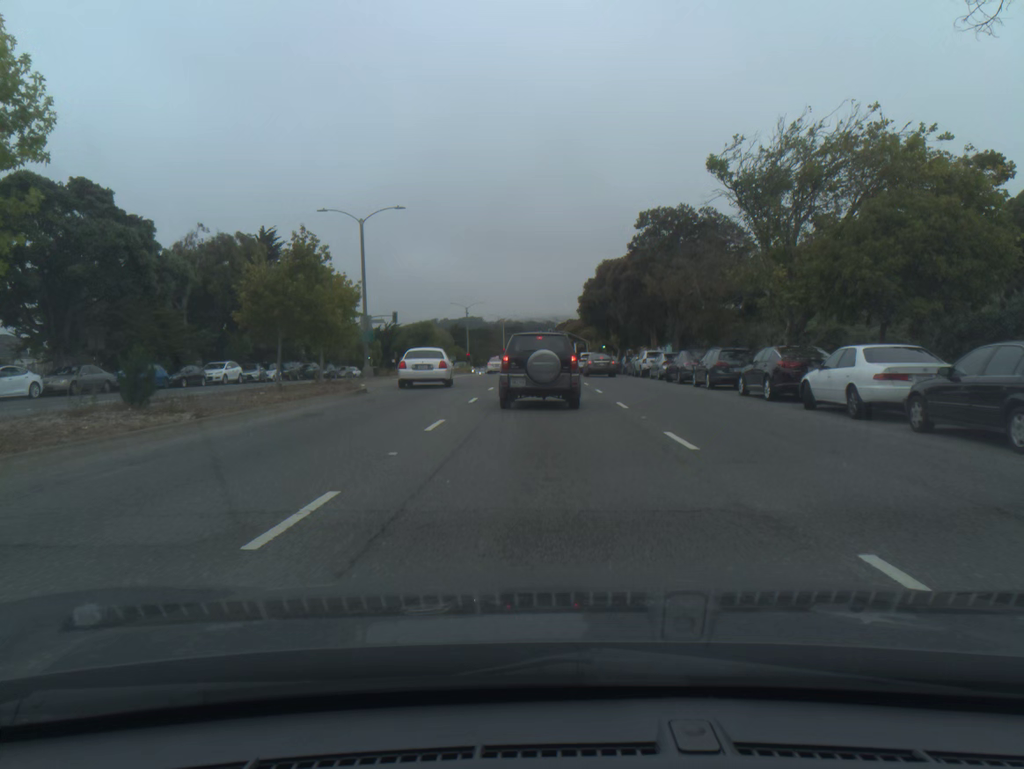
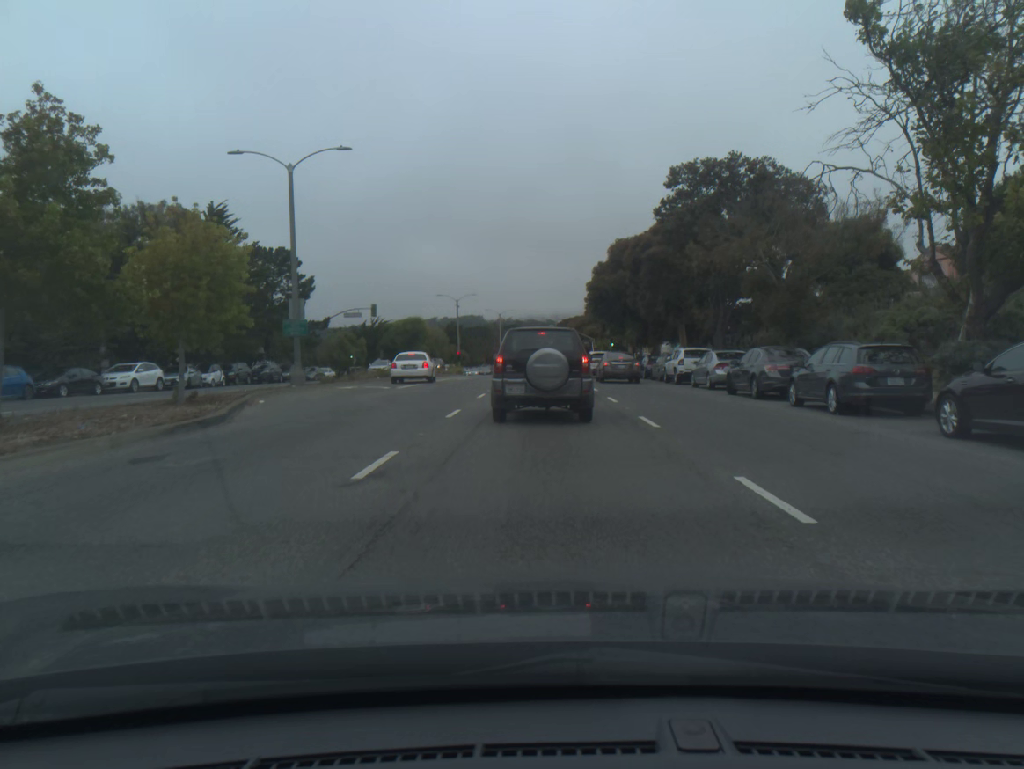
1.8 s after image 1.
(0.0, +12.2) m; 0°
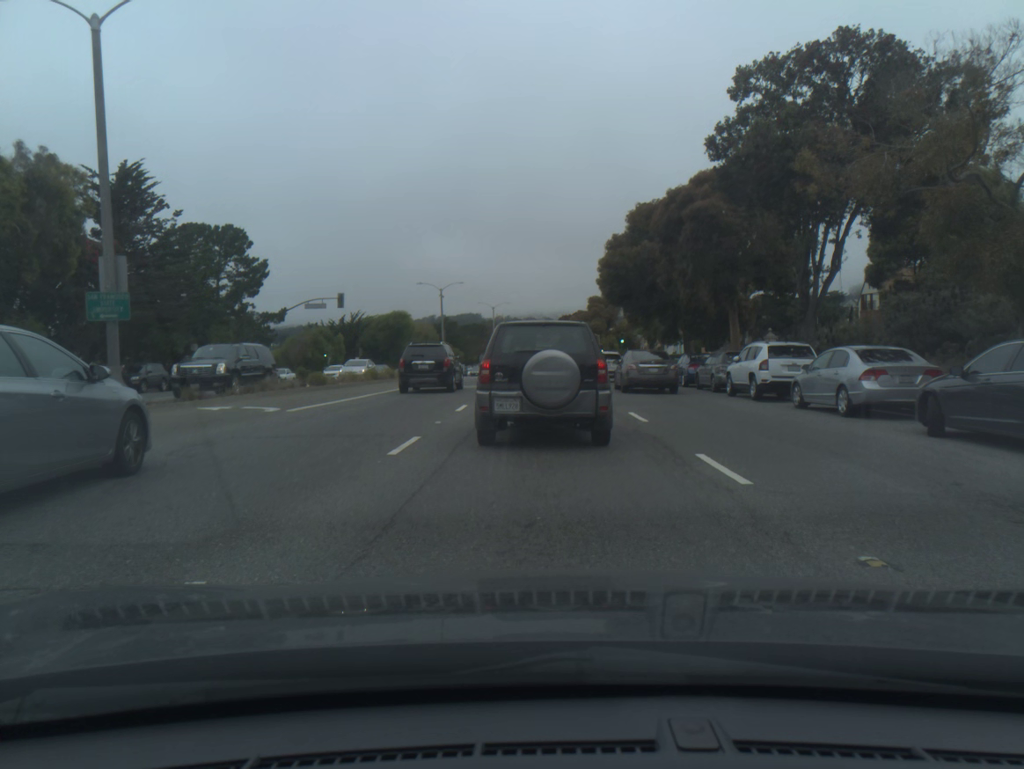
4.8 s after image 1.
(0.0, +13.0) m; 0°
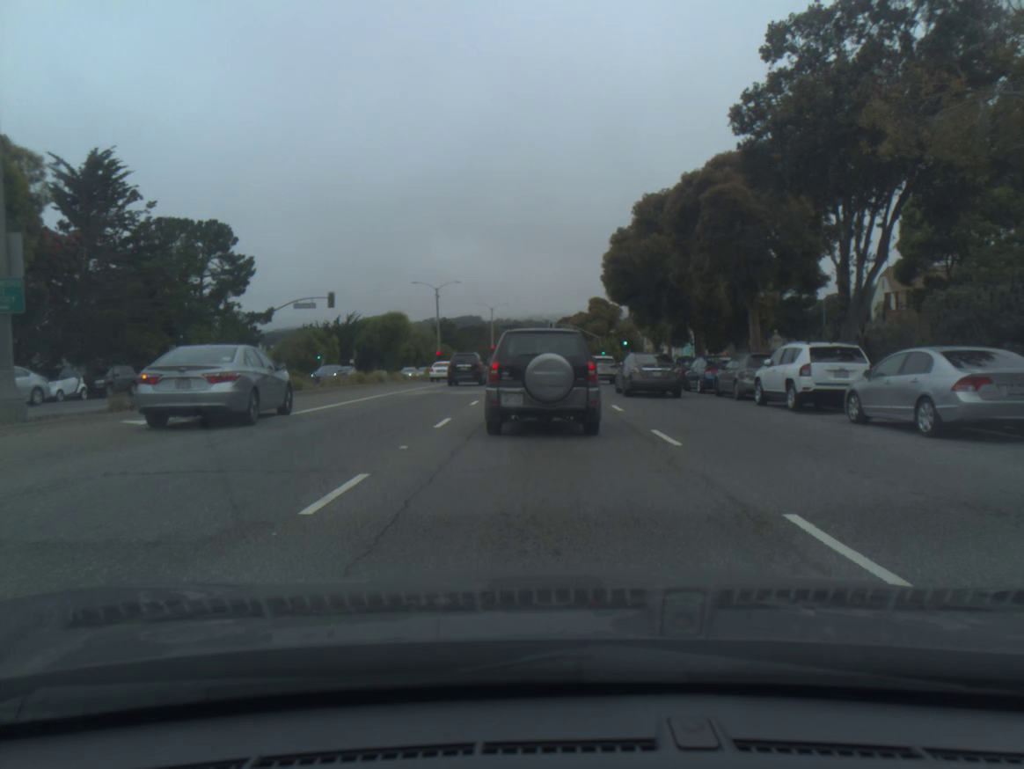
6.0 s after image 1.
(0.0, +3.4) m; 0°
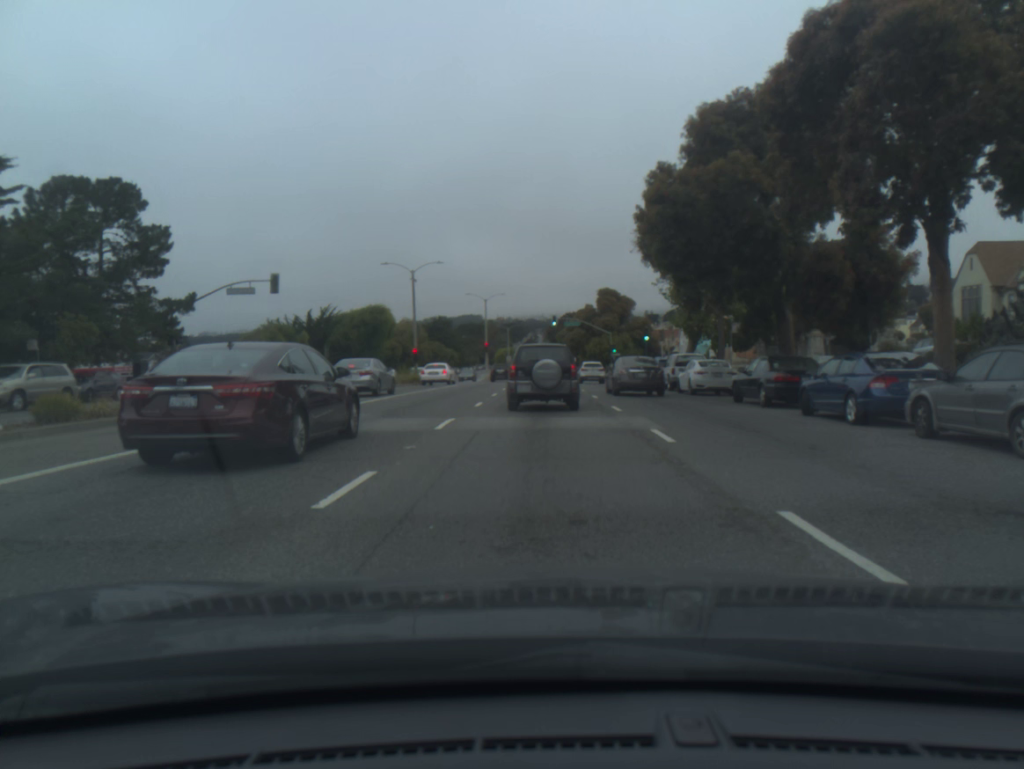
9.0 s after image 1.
(0.0, +13.9) m; 0°
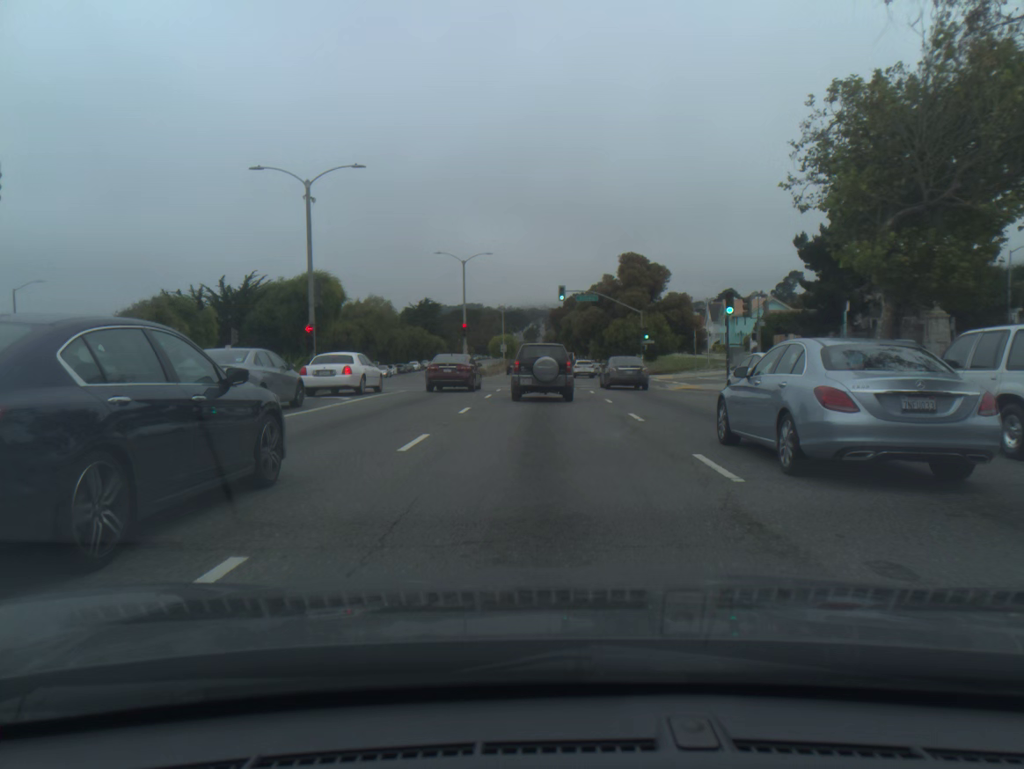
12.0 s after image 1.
(0.0, +25.9) m; 0°
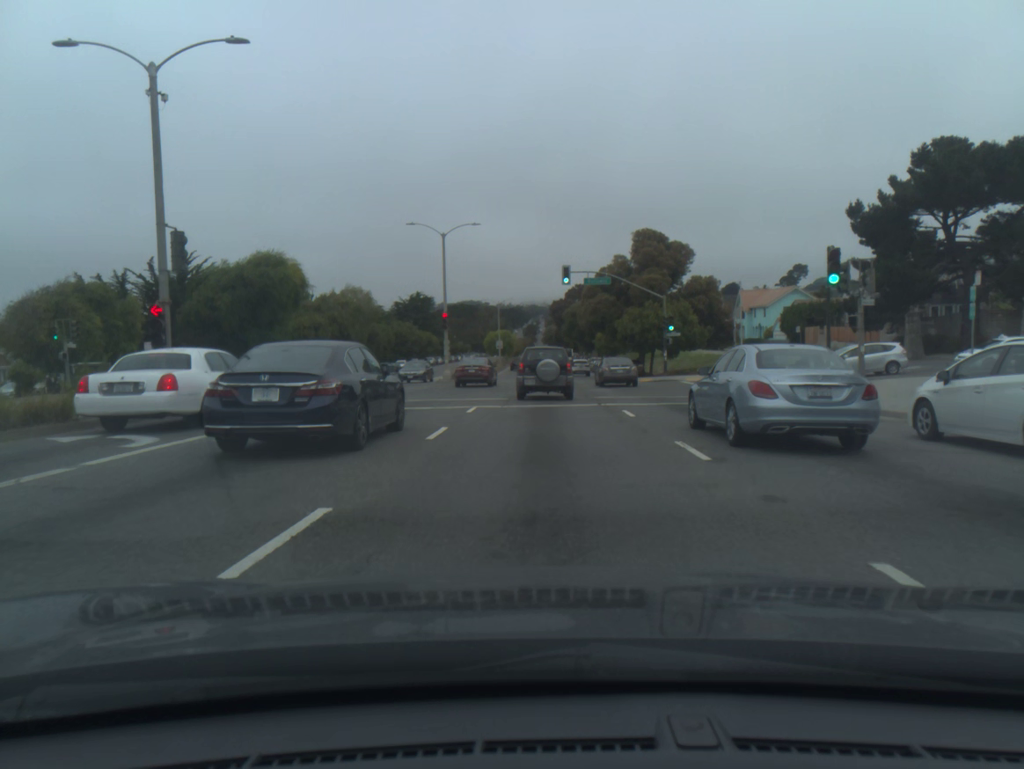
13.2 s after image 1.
(0.0, +12.4) m; 0°
